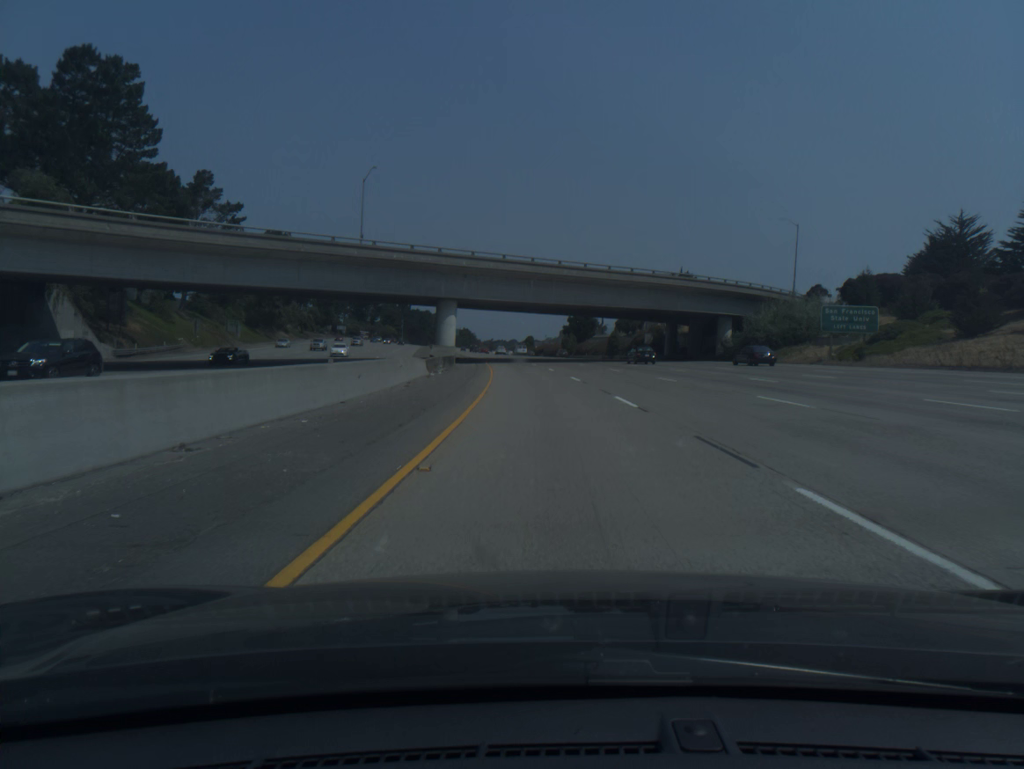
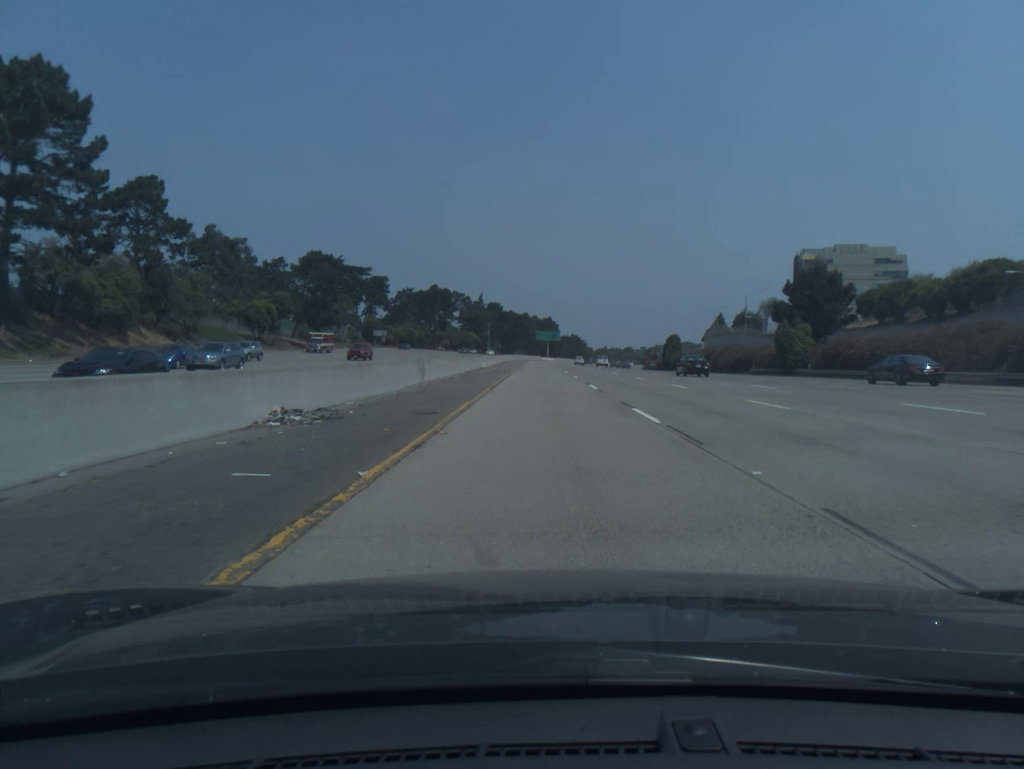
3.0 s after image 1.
(-7.3, +97.8) m; -8°
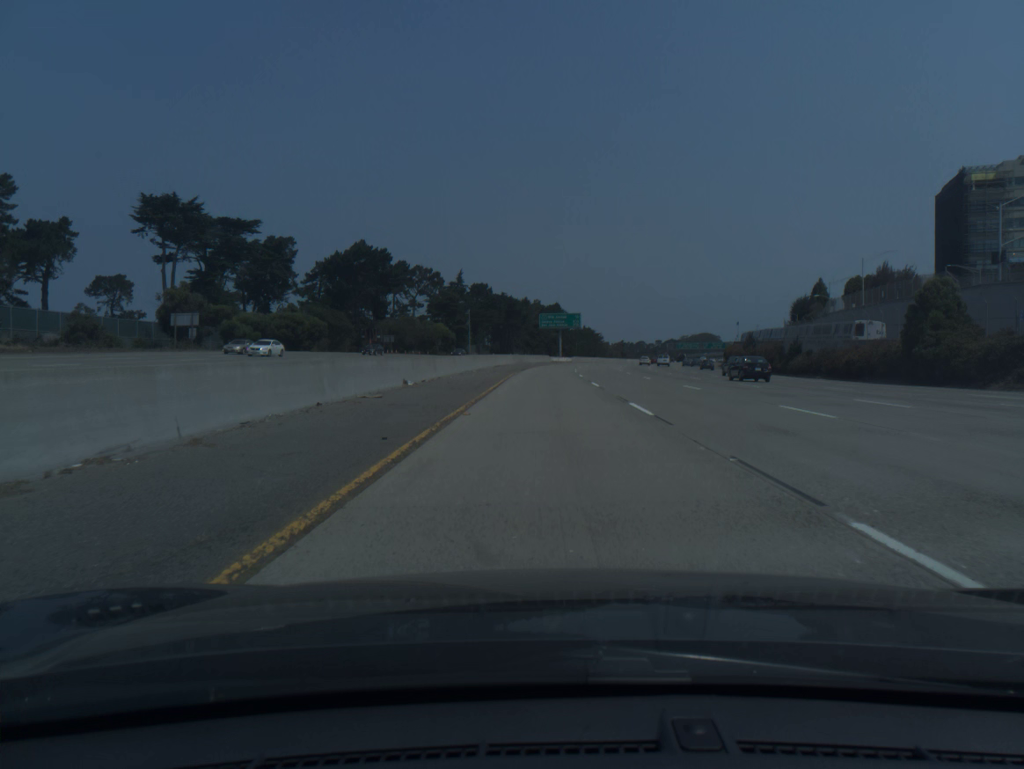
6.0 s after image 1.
(-0.9, +98.4) m; 0°
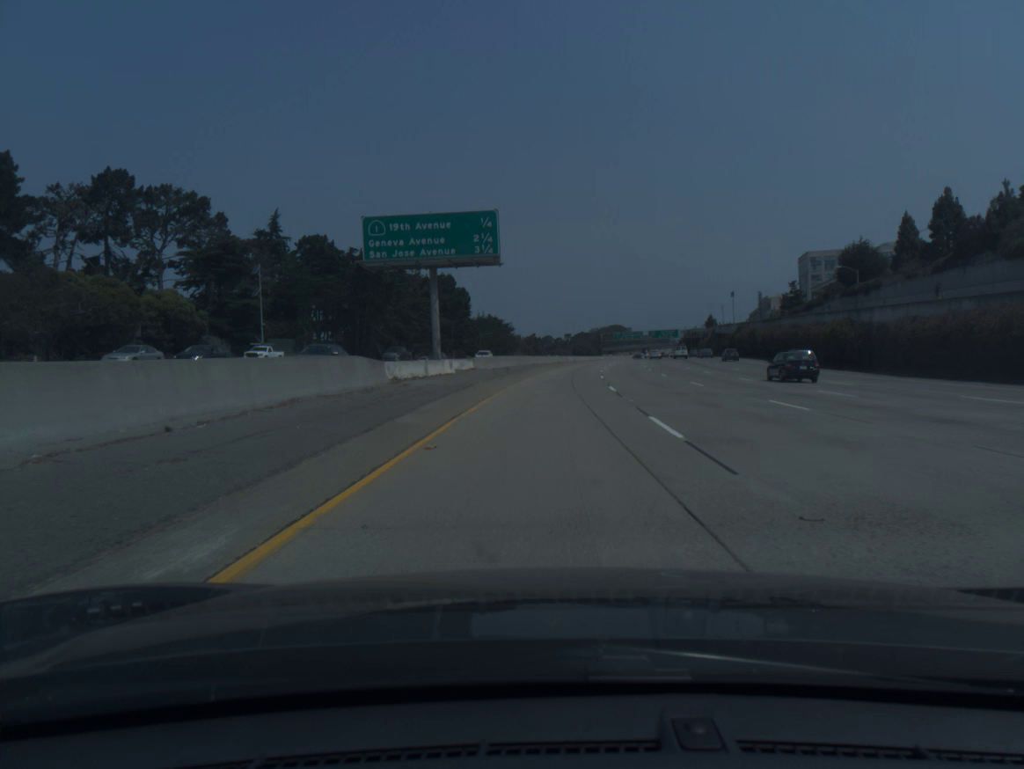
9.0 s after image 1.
(+3.4, +98.3) m; +7°
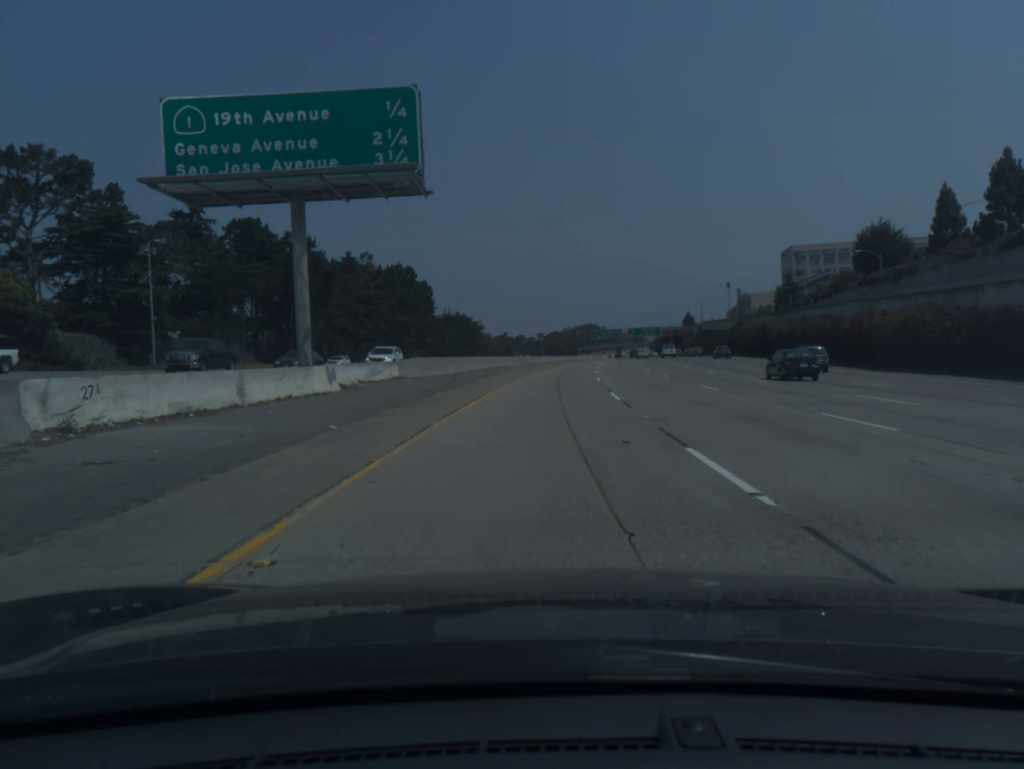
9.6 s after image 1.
(+0.4, +19.7) m; +2°
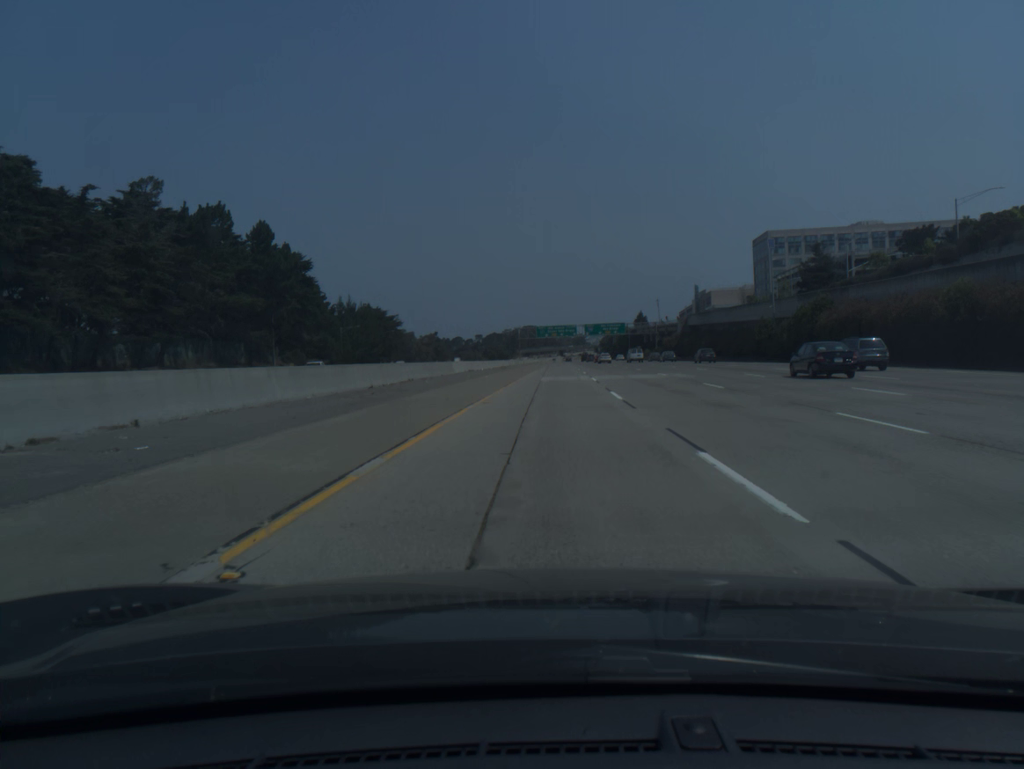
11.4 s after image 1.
(+2.3, +59.1) m; +4°
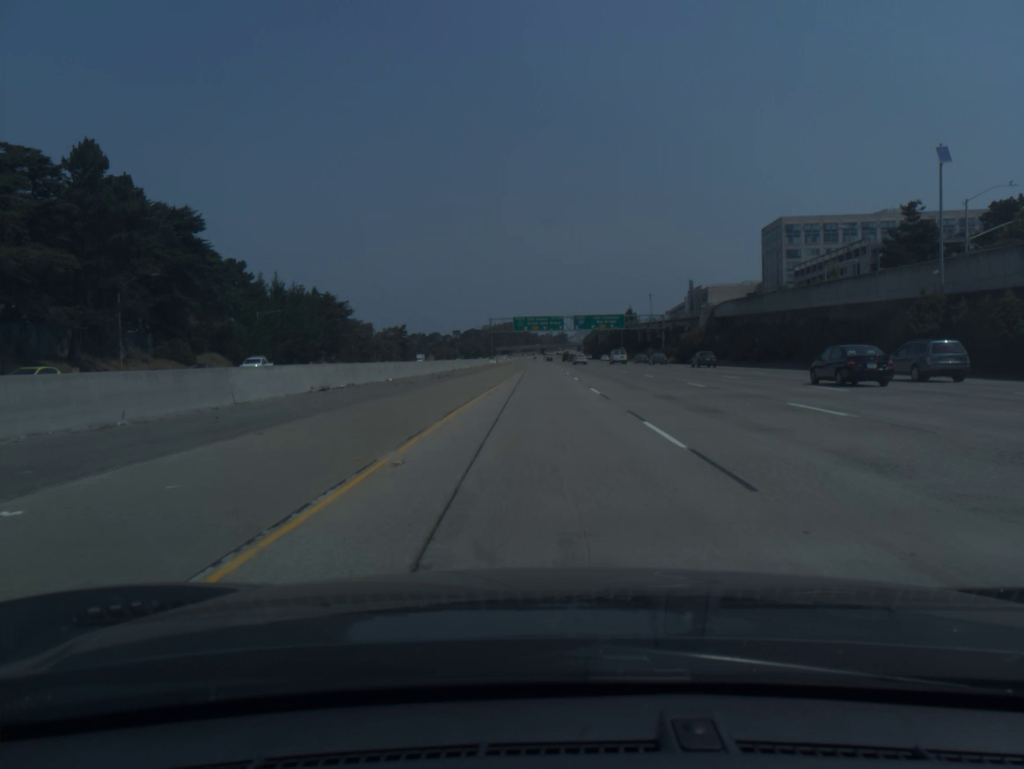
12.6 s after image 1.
(+0.6, +39.6) m; +2°
